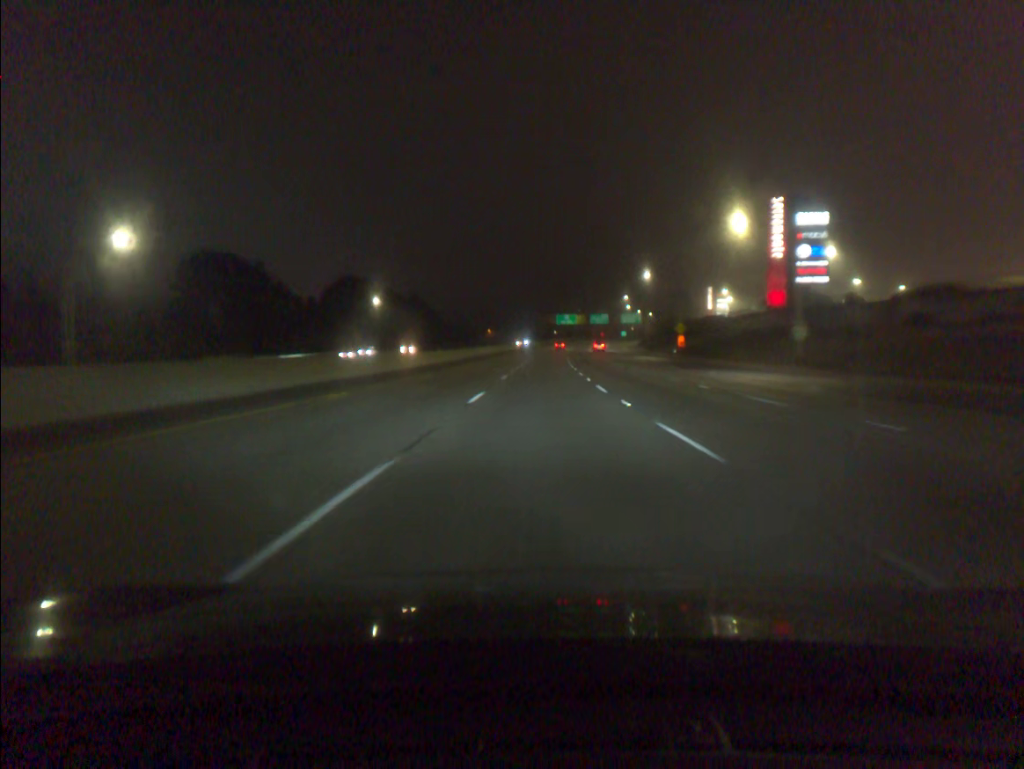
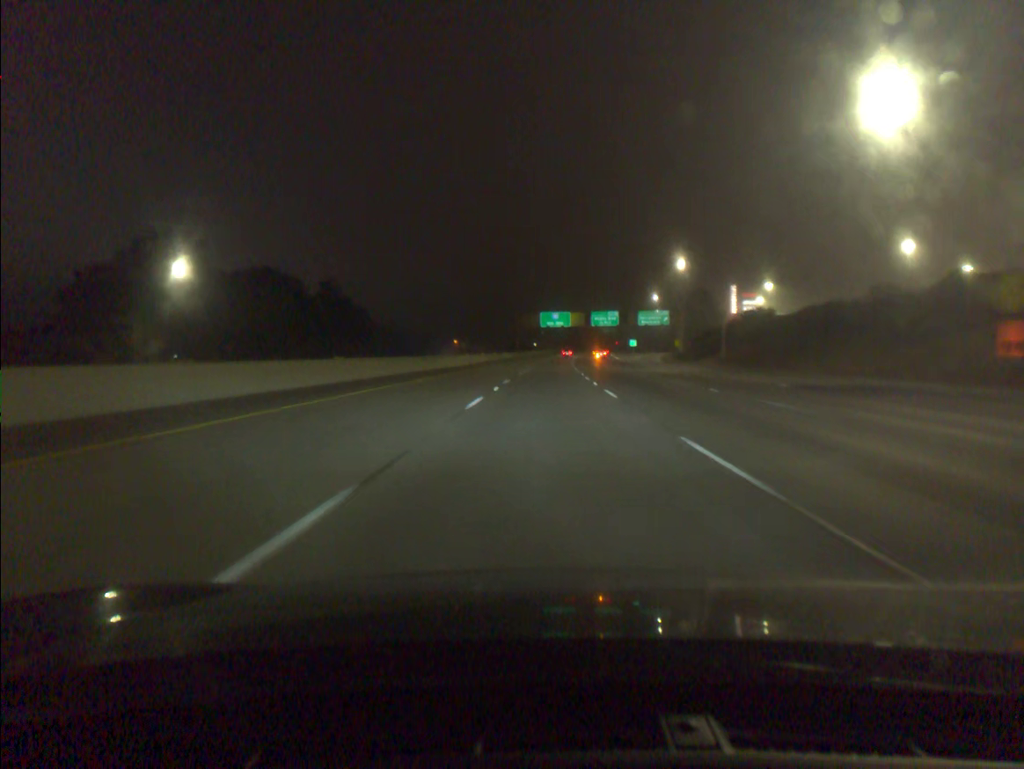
(+0.8, +75.0) m; +2°
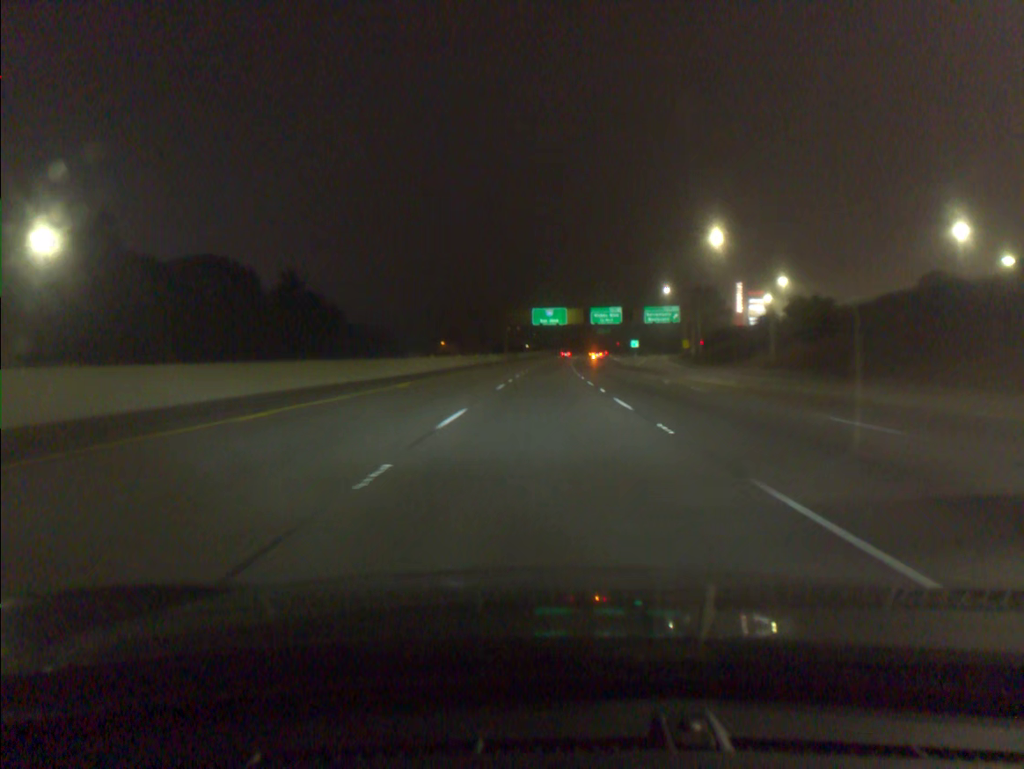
(+0.1, +18.7) m; +1°
